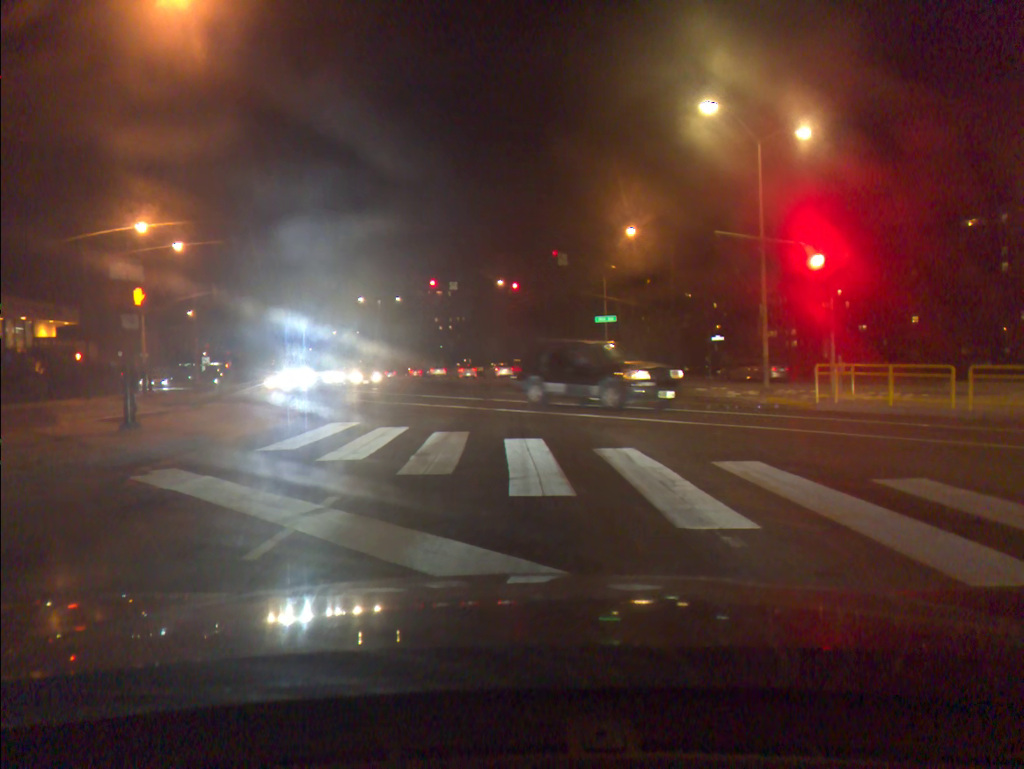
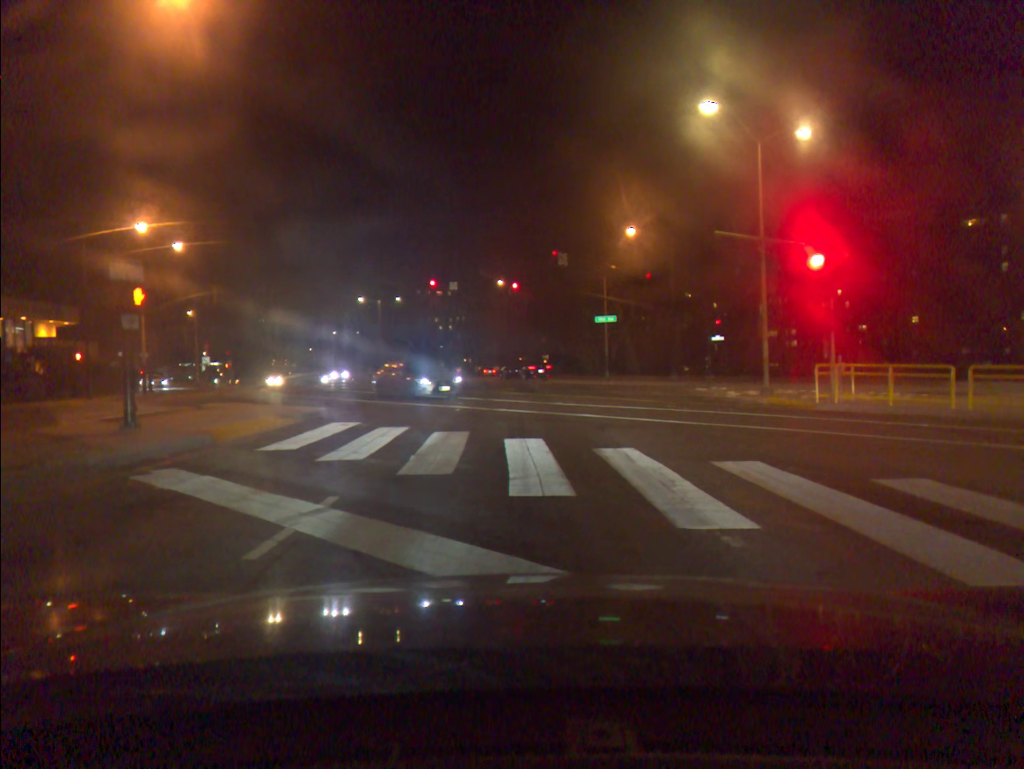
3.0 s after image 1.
(0.0, +0.1) m; 0°
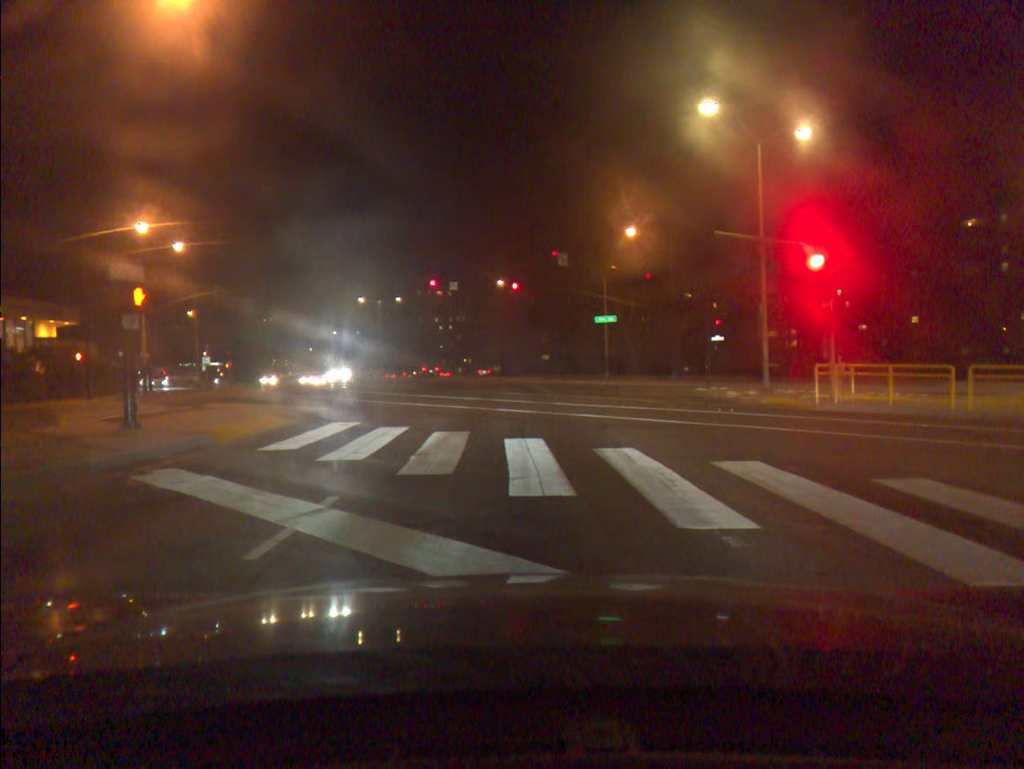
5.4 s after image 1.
(0.0, 0.0) m; 0°
